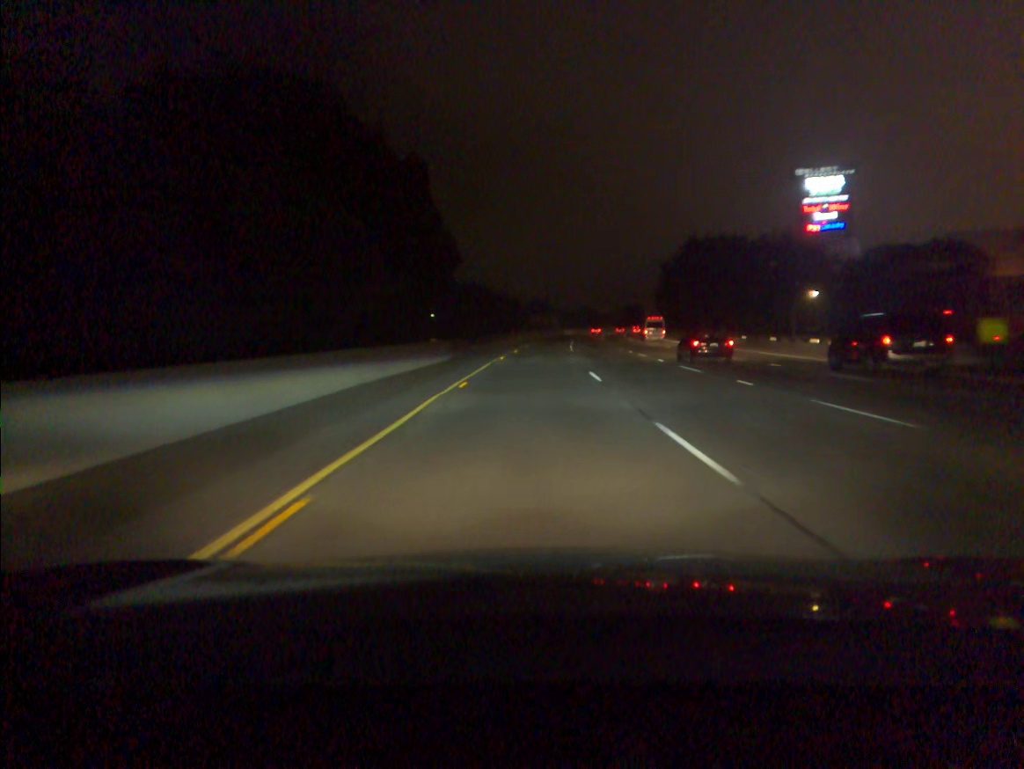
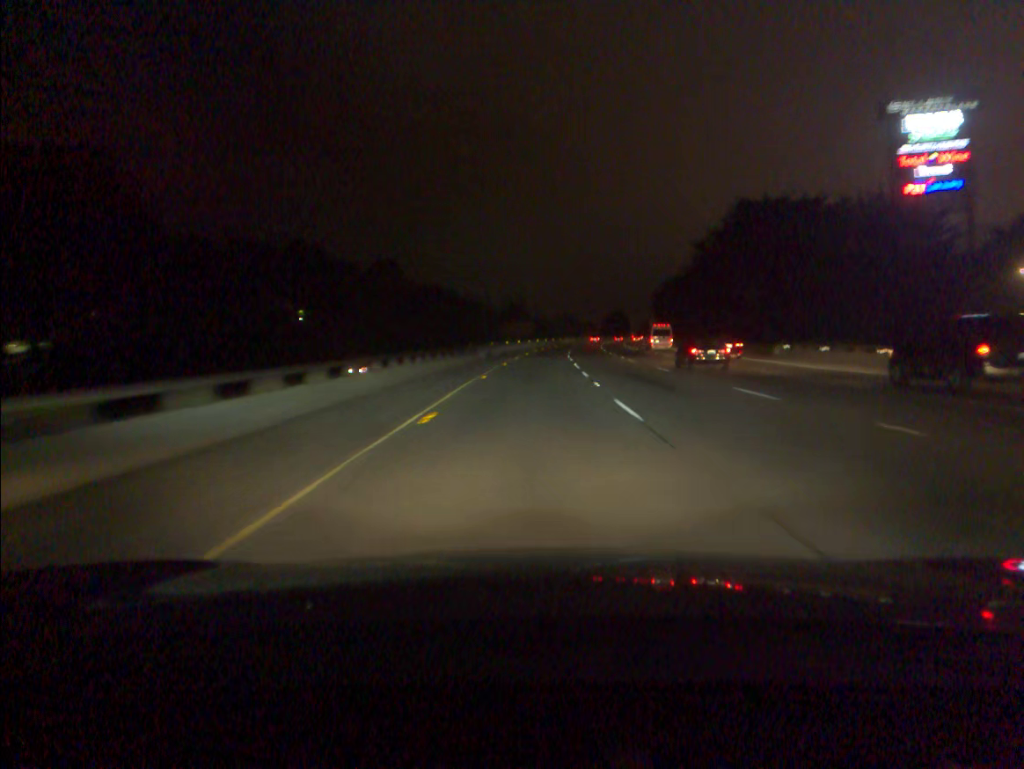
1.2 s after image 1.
(+0.6, +37.8) m; +2°
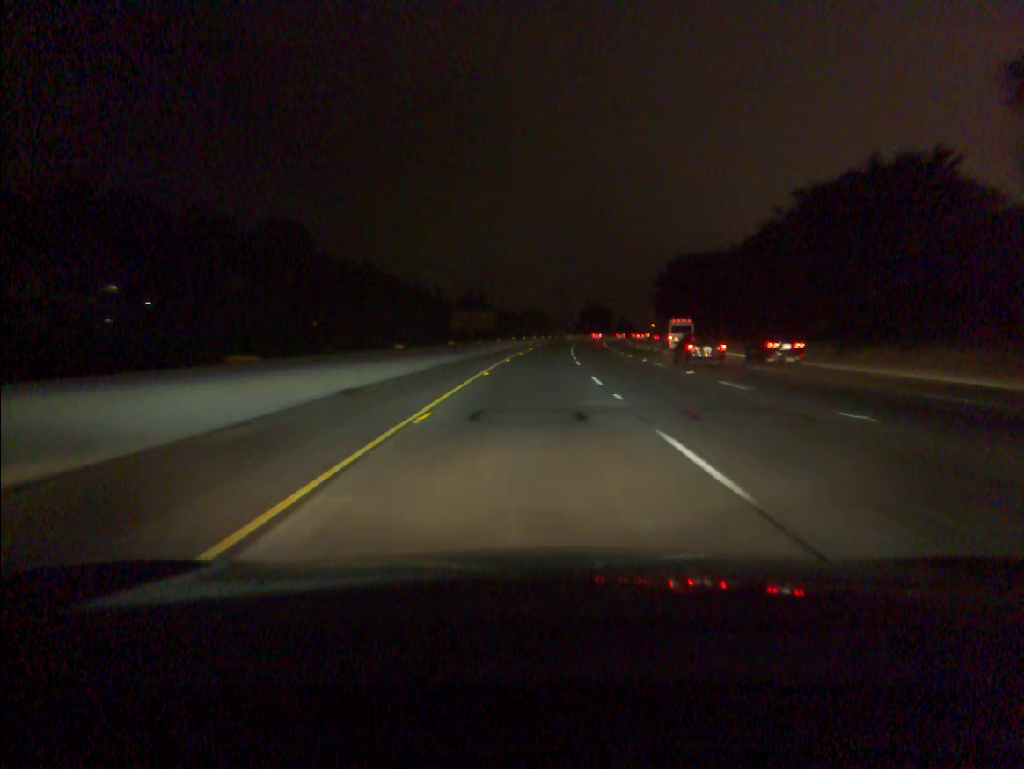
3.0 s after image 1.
(+1.0, +56.5) m; +2°
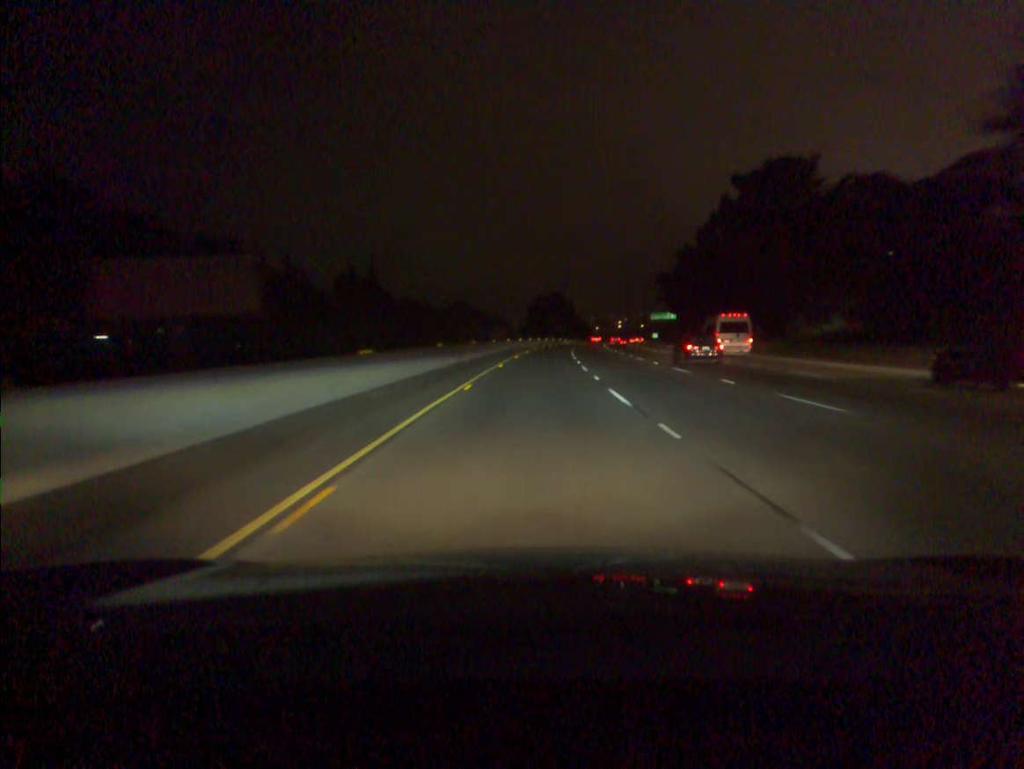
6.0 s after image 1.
(+3.8, +93.9) m; +5°
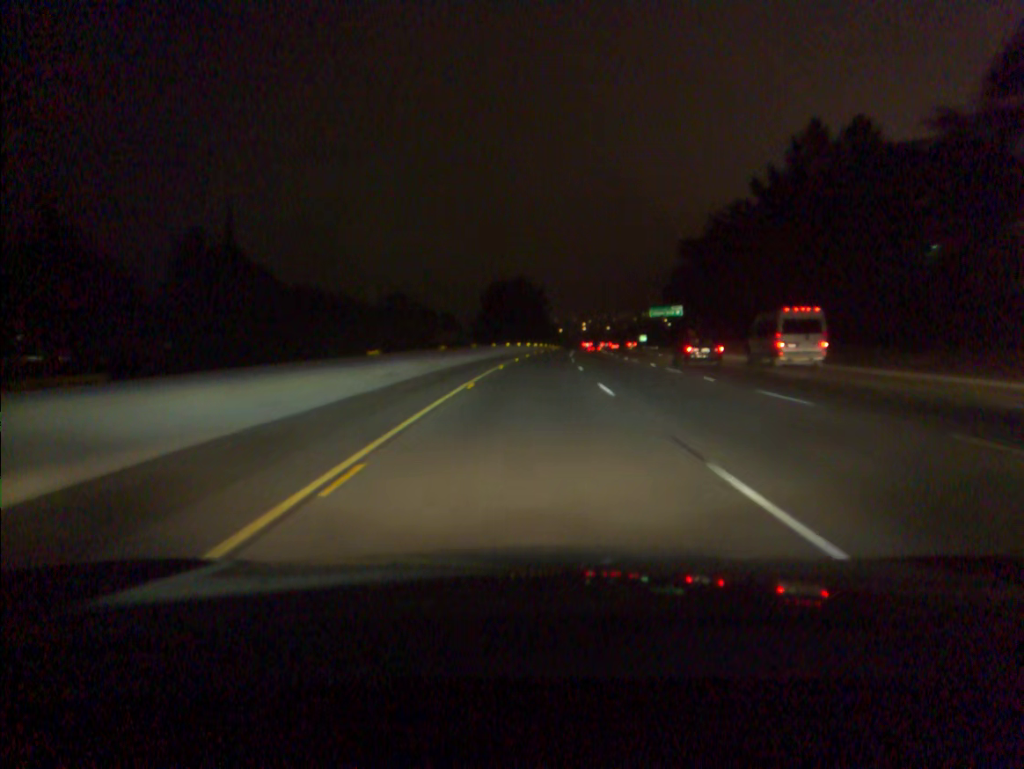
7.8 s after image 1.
(+1.4, +56.8) m; +3°
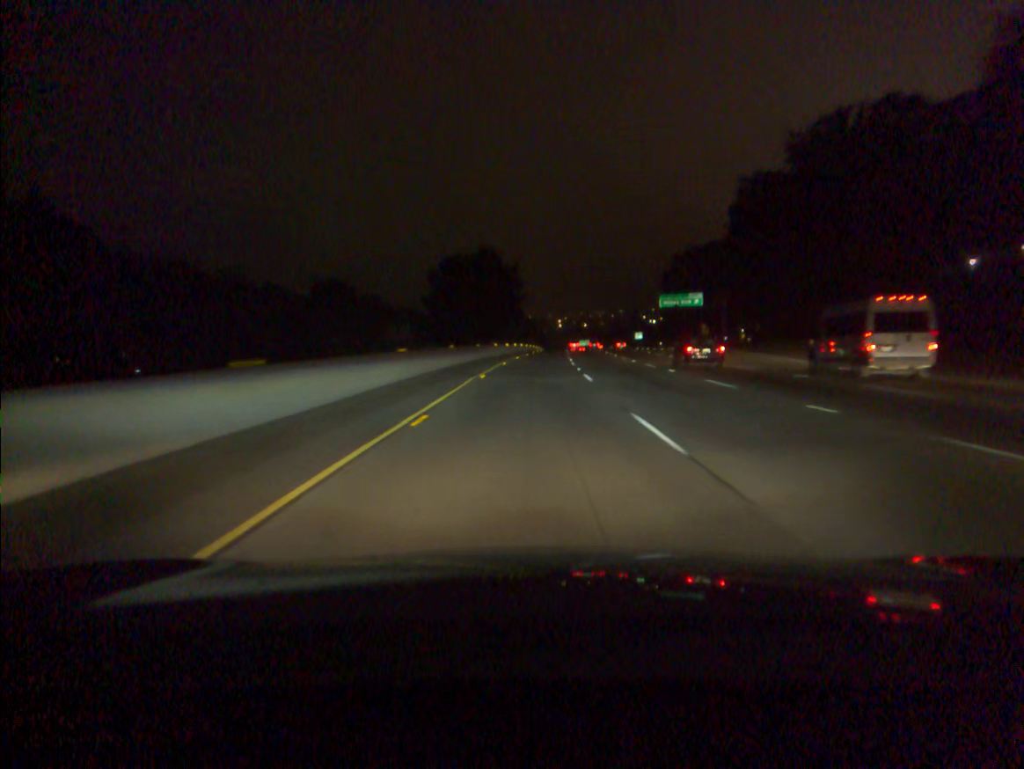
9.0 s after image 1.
(+0.7, +38.3) m; +2°
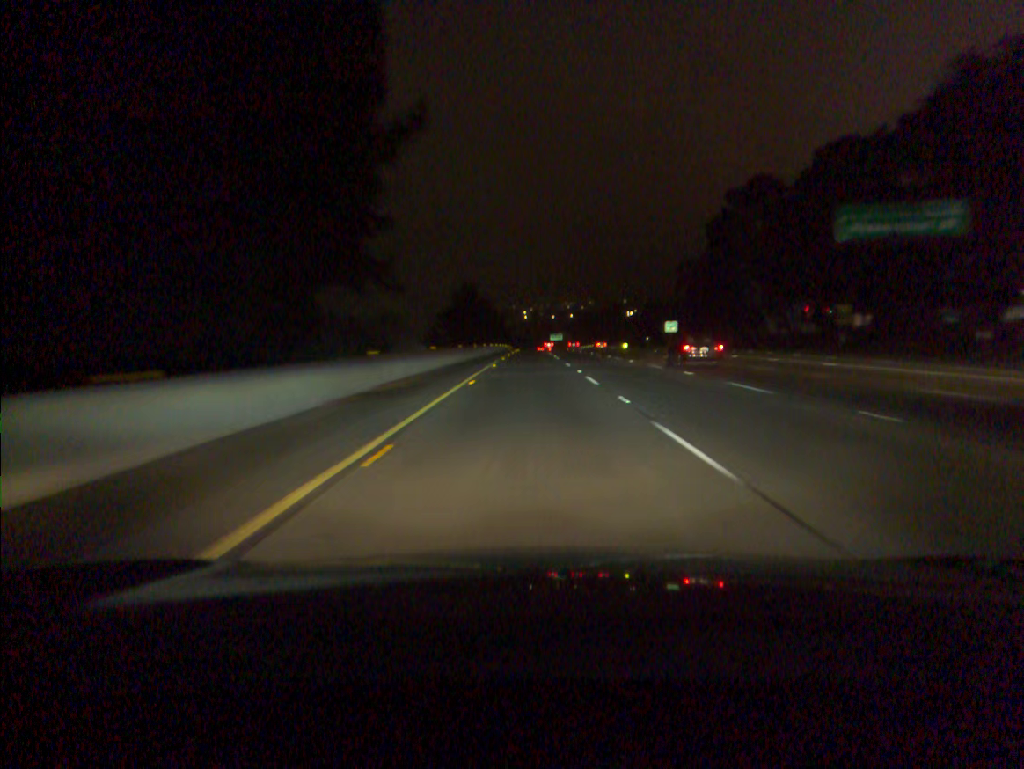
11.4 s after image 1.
(+2.0, +76.6) m; +3°
